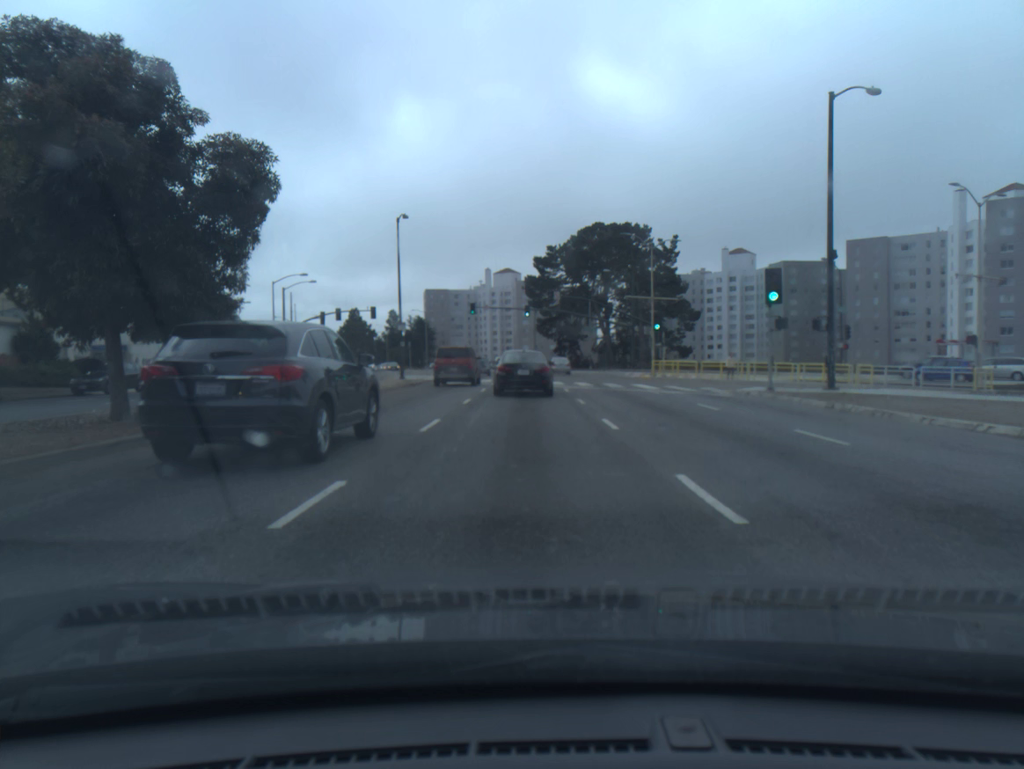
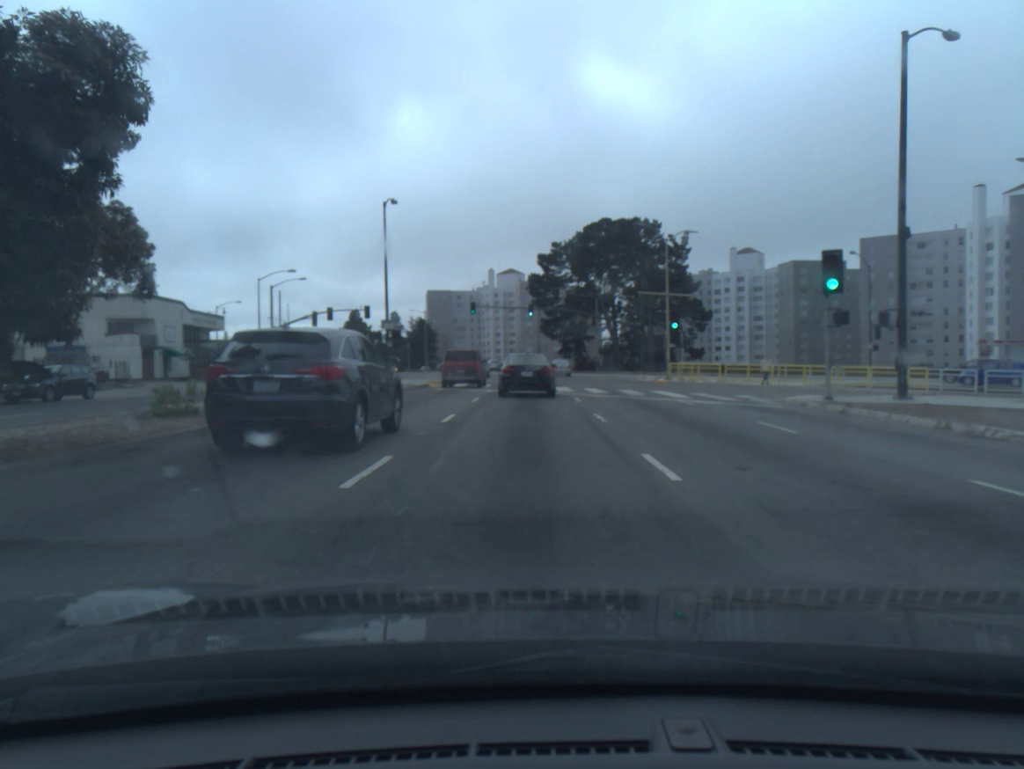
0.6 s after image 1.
(0.0, +5.3) m; -1°
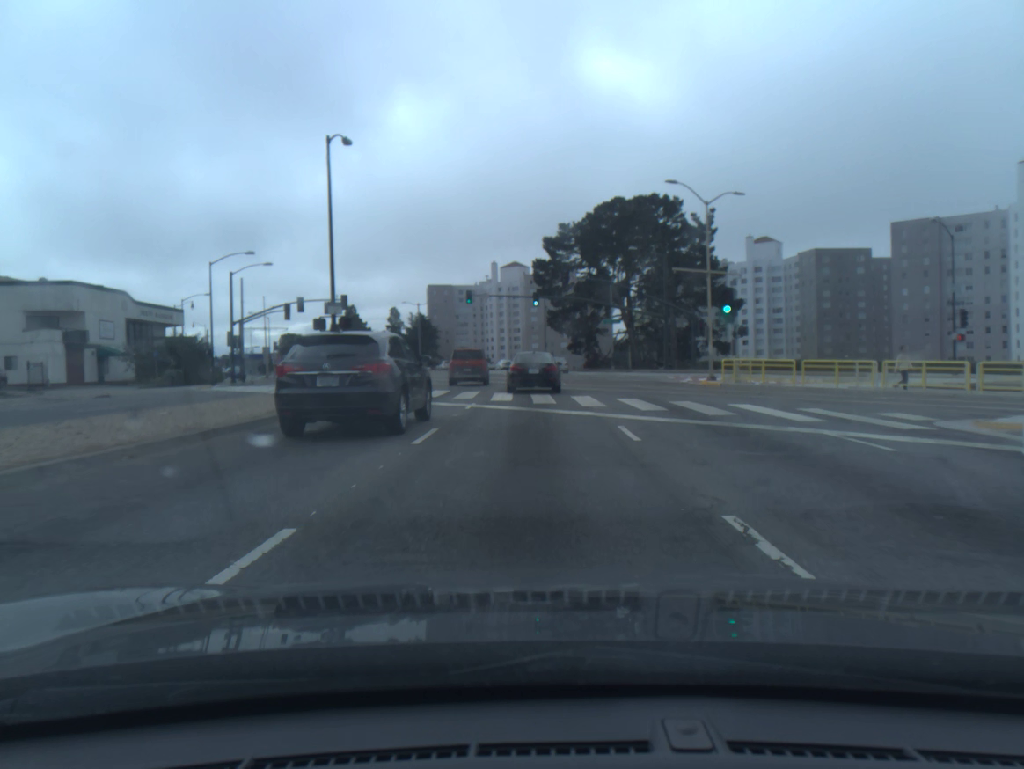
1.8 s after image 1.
(-0.1, +11.6) m; -1°
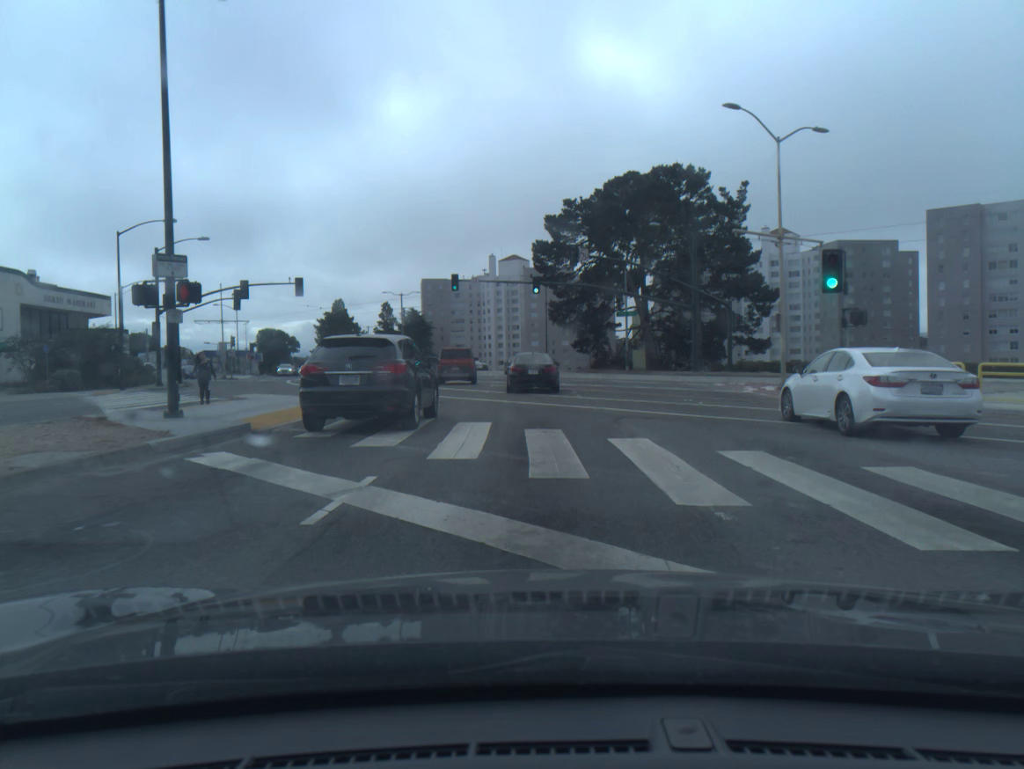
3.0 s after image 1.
(0.0, +12.6) m; 0°
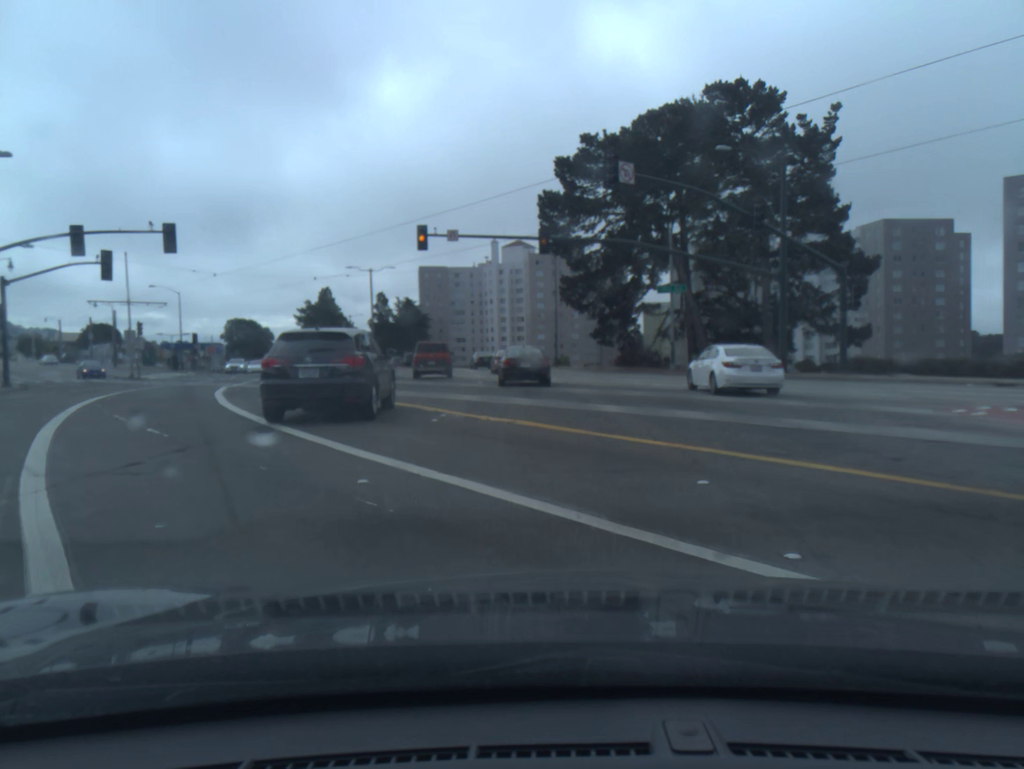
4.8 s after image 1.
(-0.1, +20.8) m; -1°
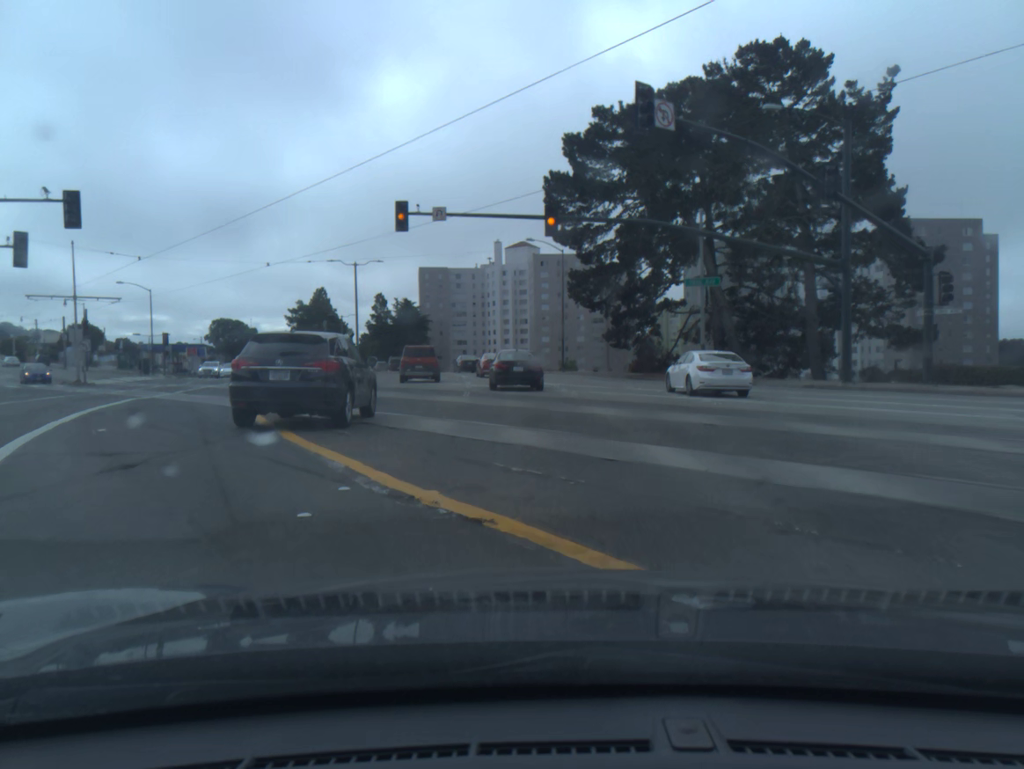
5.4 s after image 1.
(0.0, +7.6) m; 0°
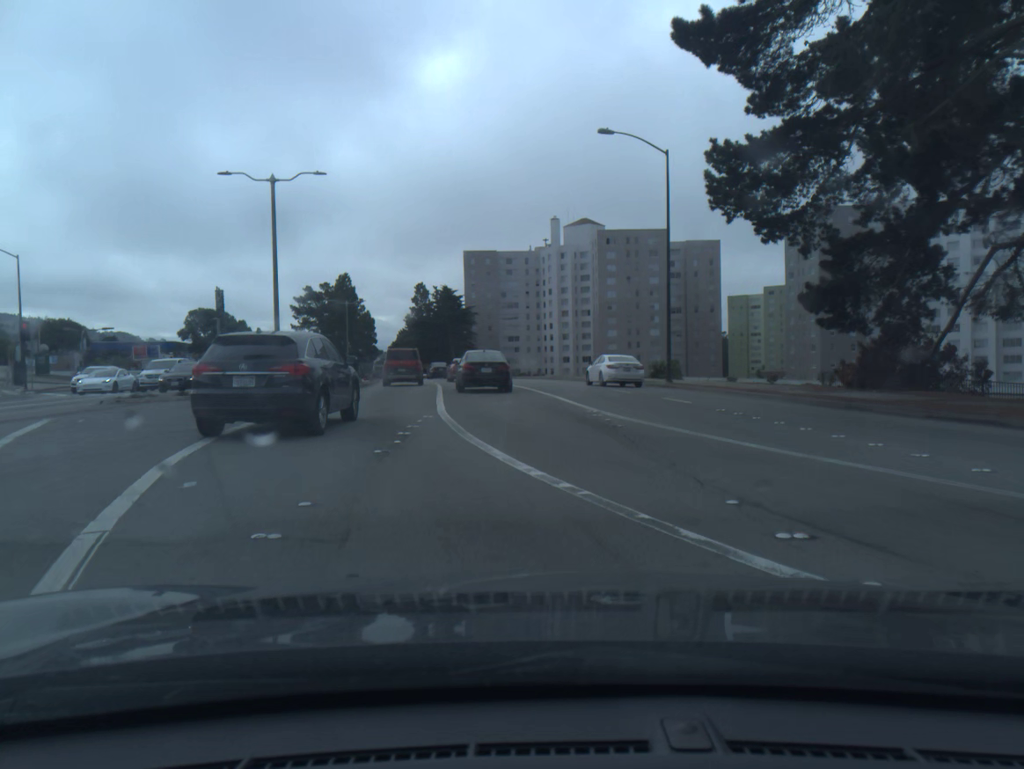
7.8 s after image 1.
(-0.8, +31.5) m; -4°
